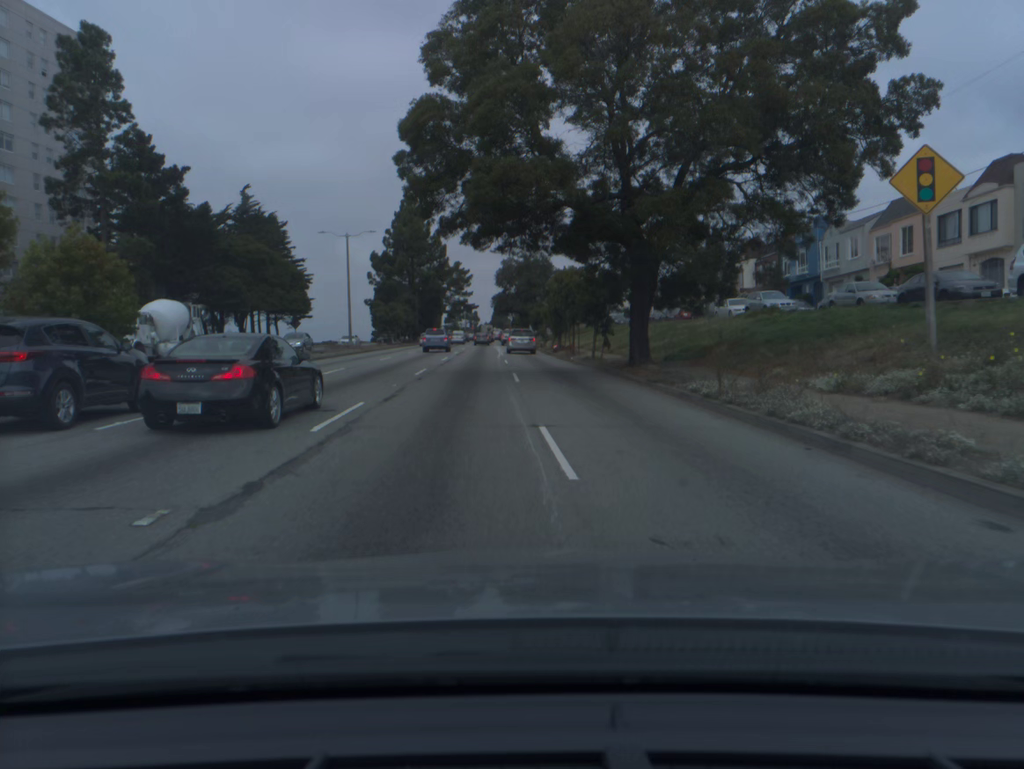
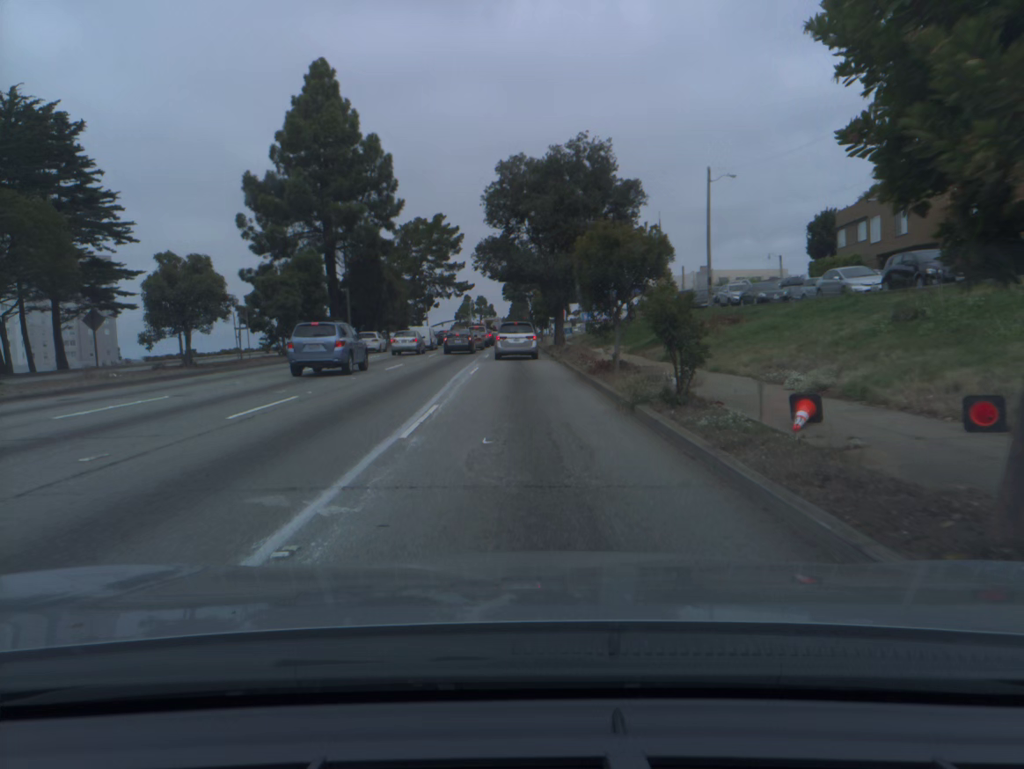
(-0.3, +56.6) m; -2°
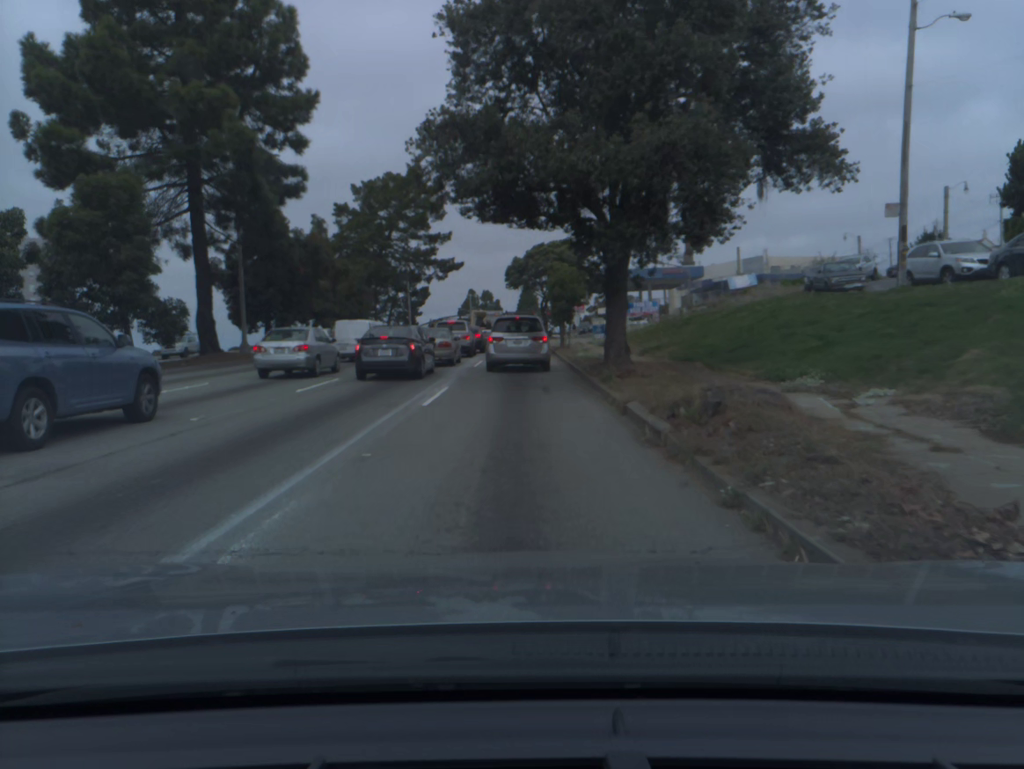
(-0.2, +26.3) m; -1°
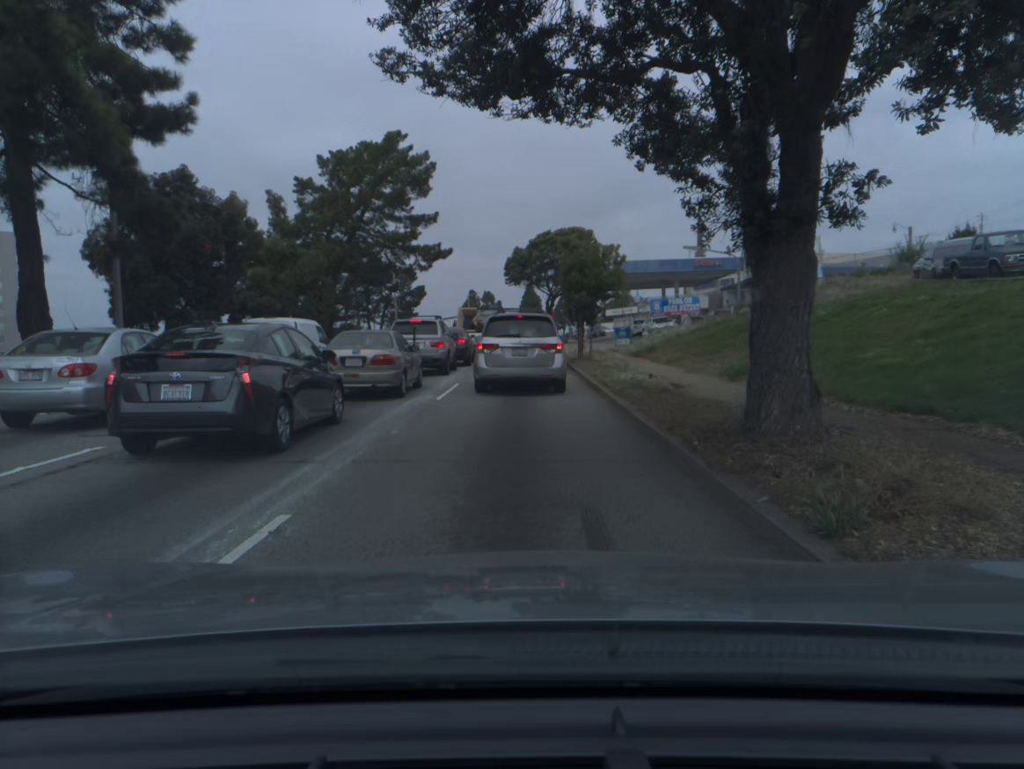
(0.0, +12.7) m; 0°
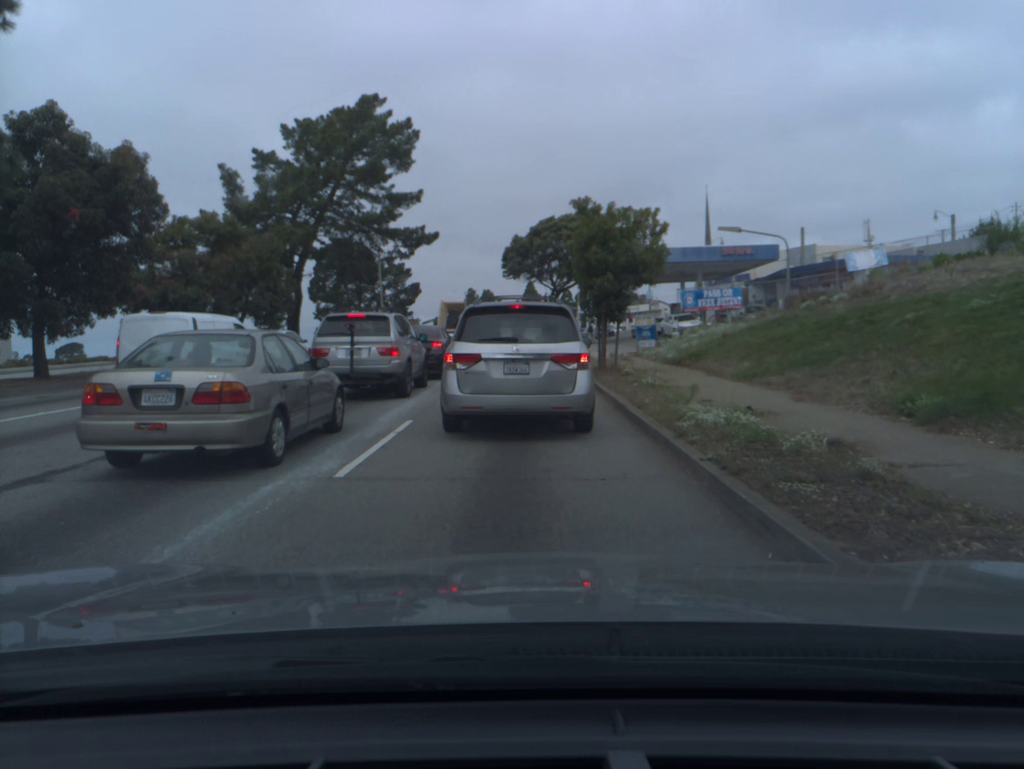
(0.0, +8.4) m; 0°
